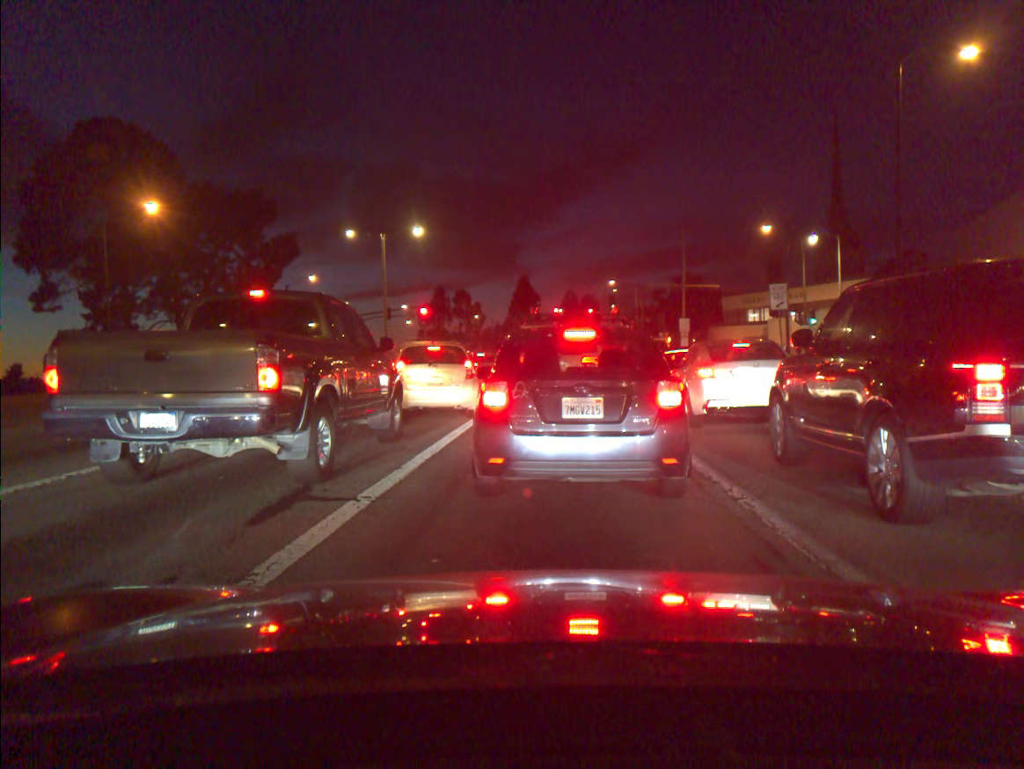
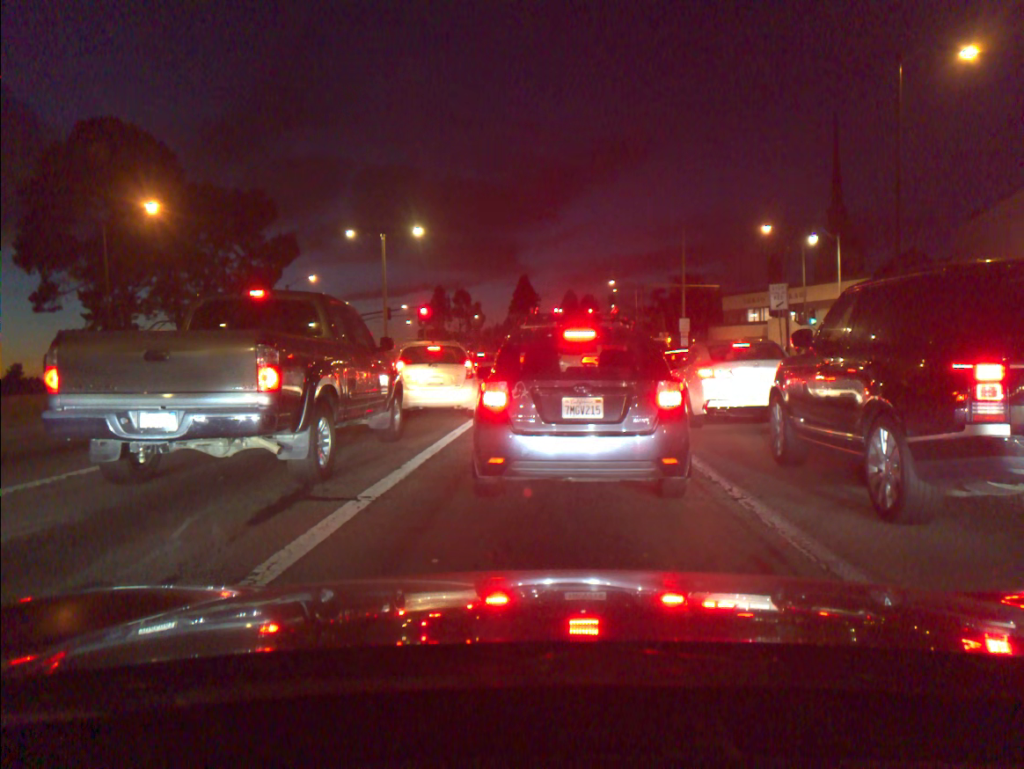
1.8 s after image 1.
(0.0, 0.0) m; 0°
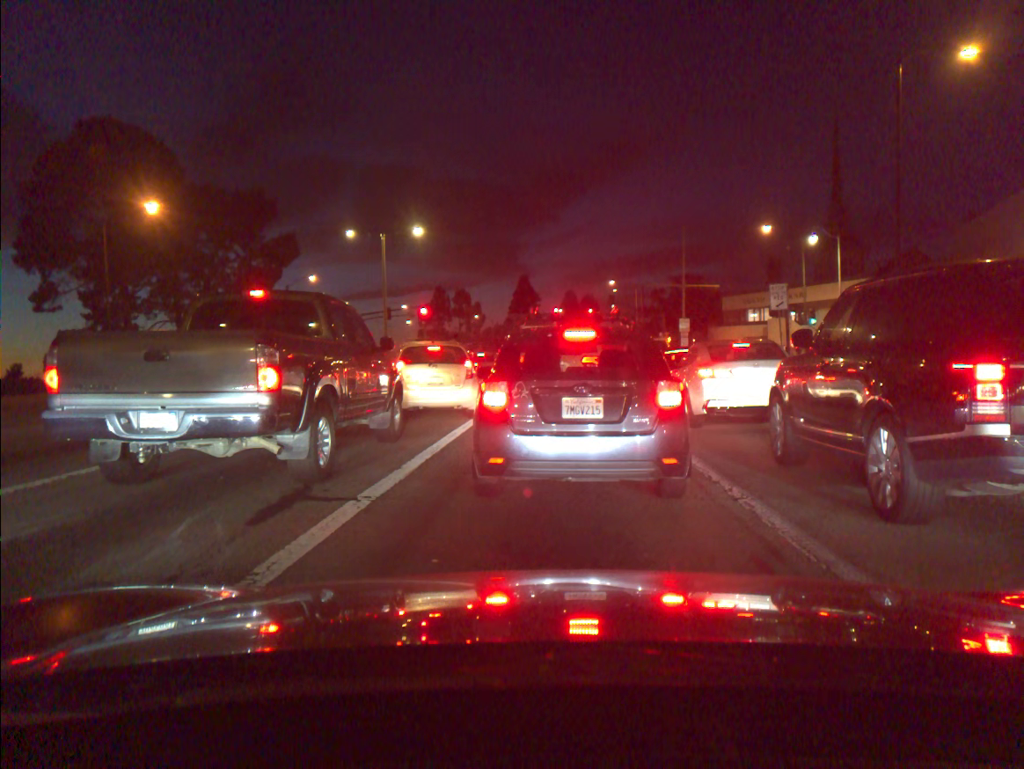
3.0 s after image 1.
(0.0, 0.0) m; 0°
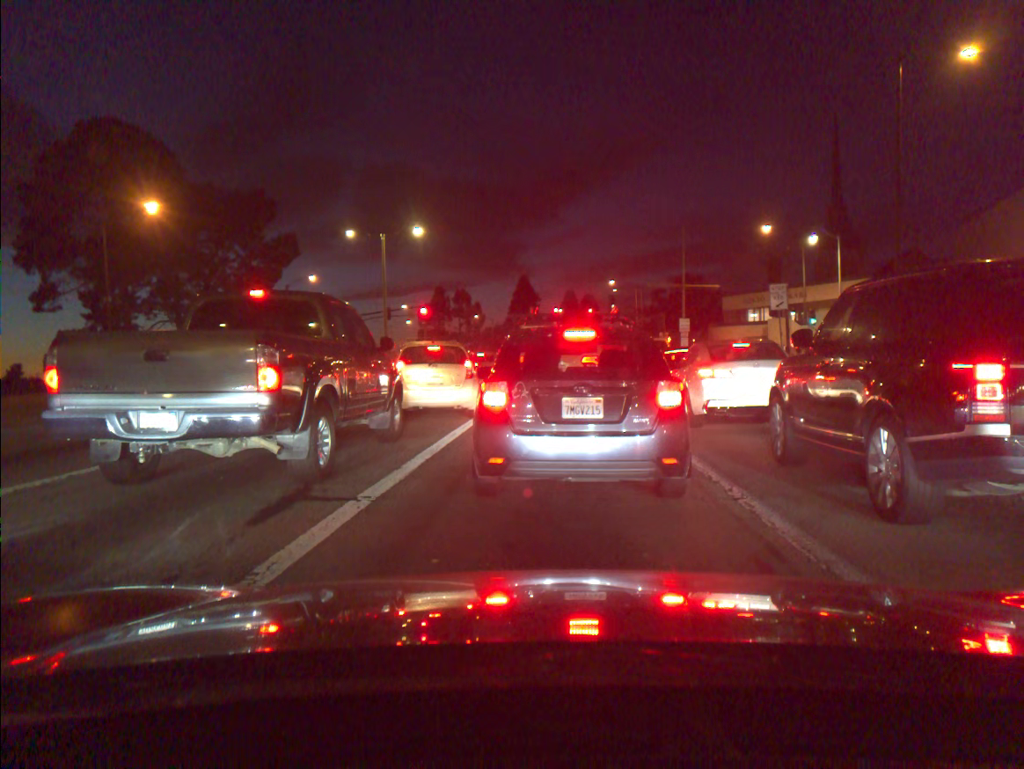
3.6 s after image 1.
(0.0, 0.0) m; 0°
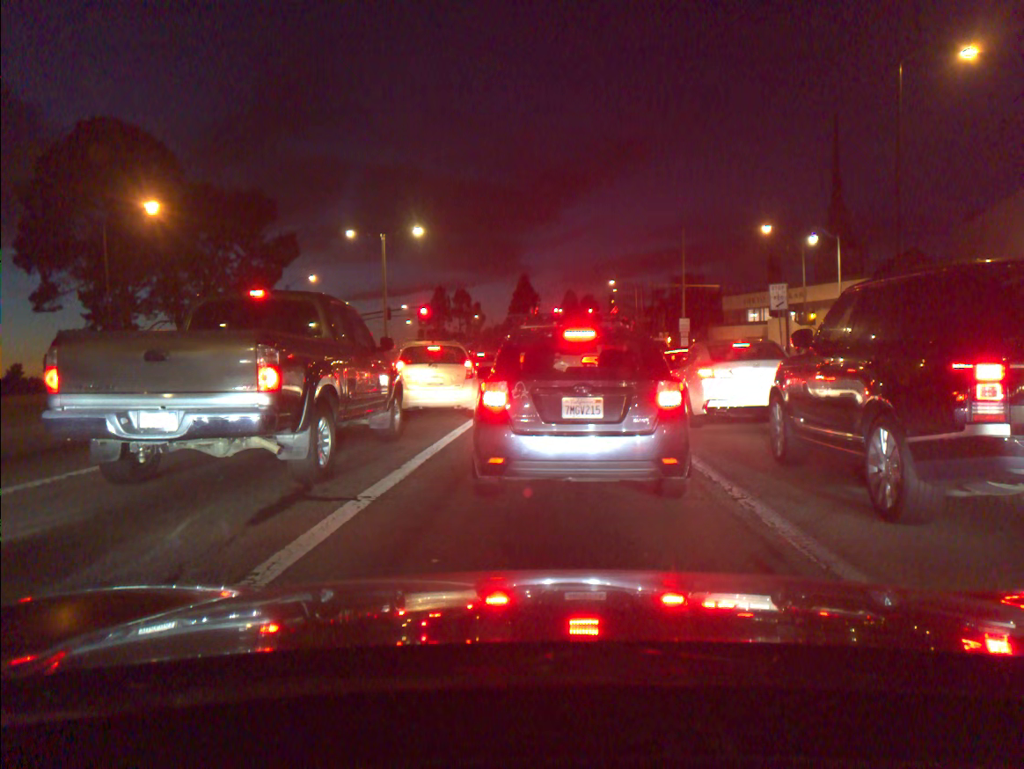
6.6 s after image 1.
(0.0, 0.0) m; 0°
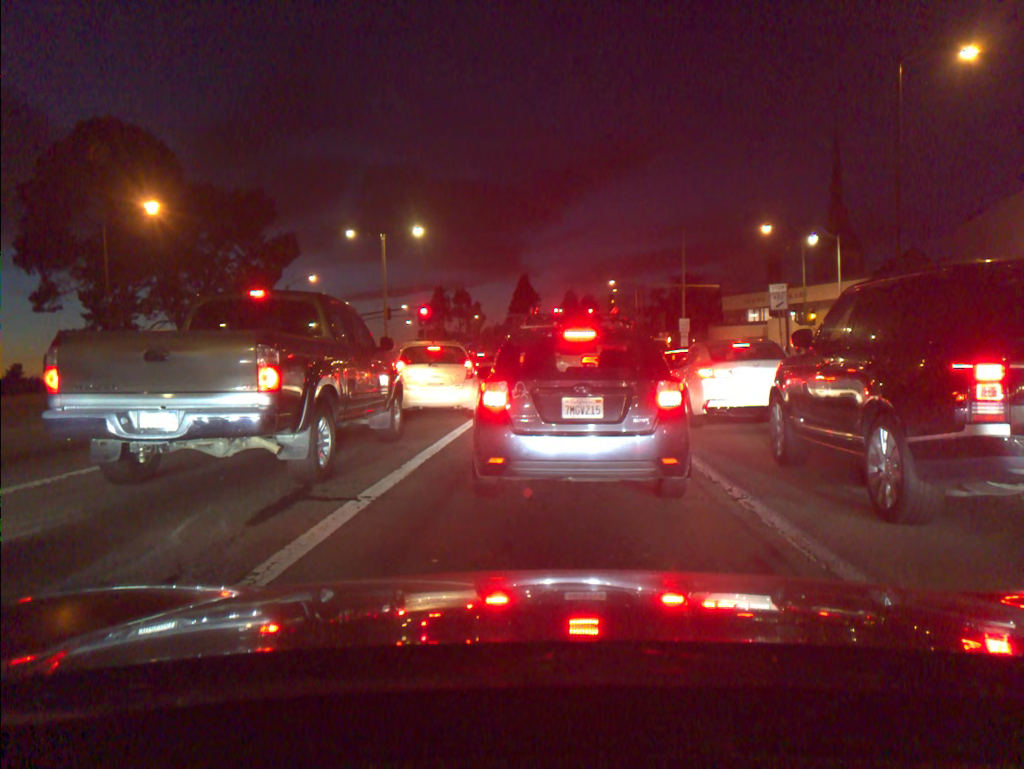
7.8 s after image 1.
(0.0, 0.0) m; 0°
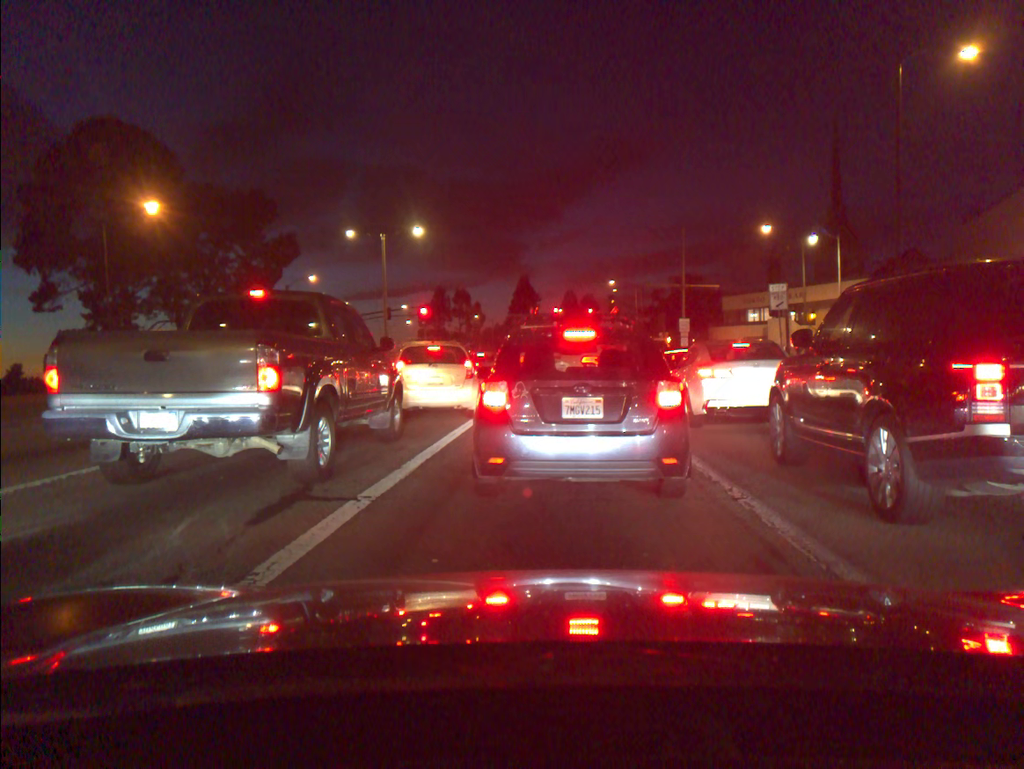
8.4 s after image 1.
(0.0, 0.0) m; 0°
